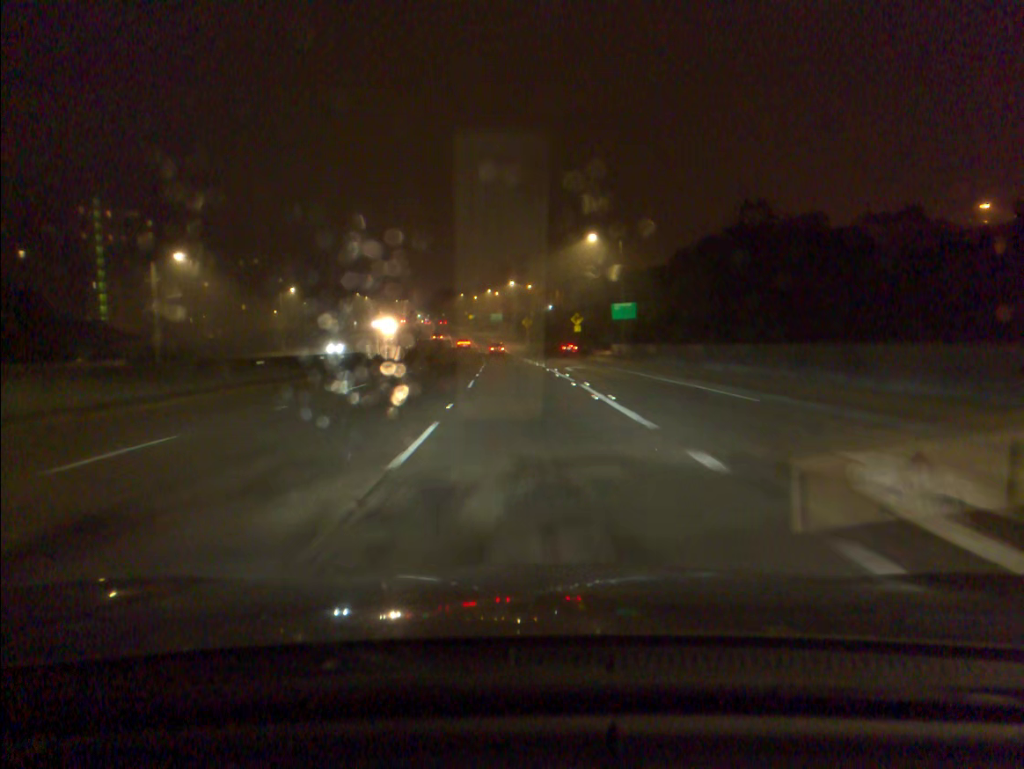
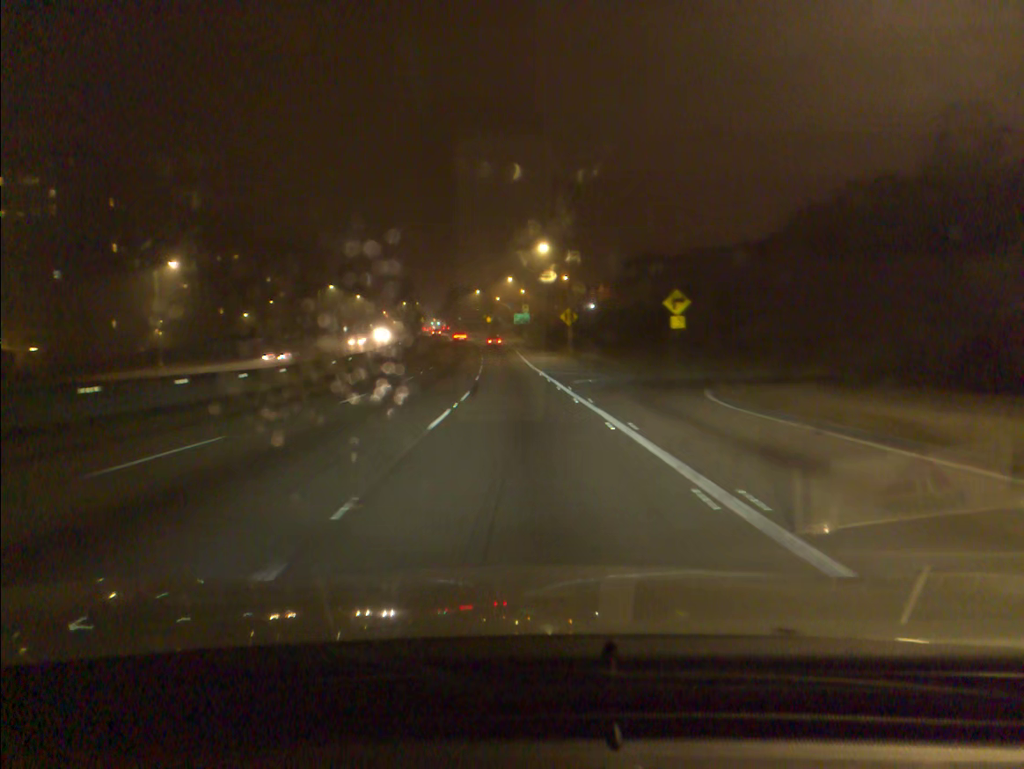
(-0.8, +50.2) m; -2°
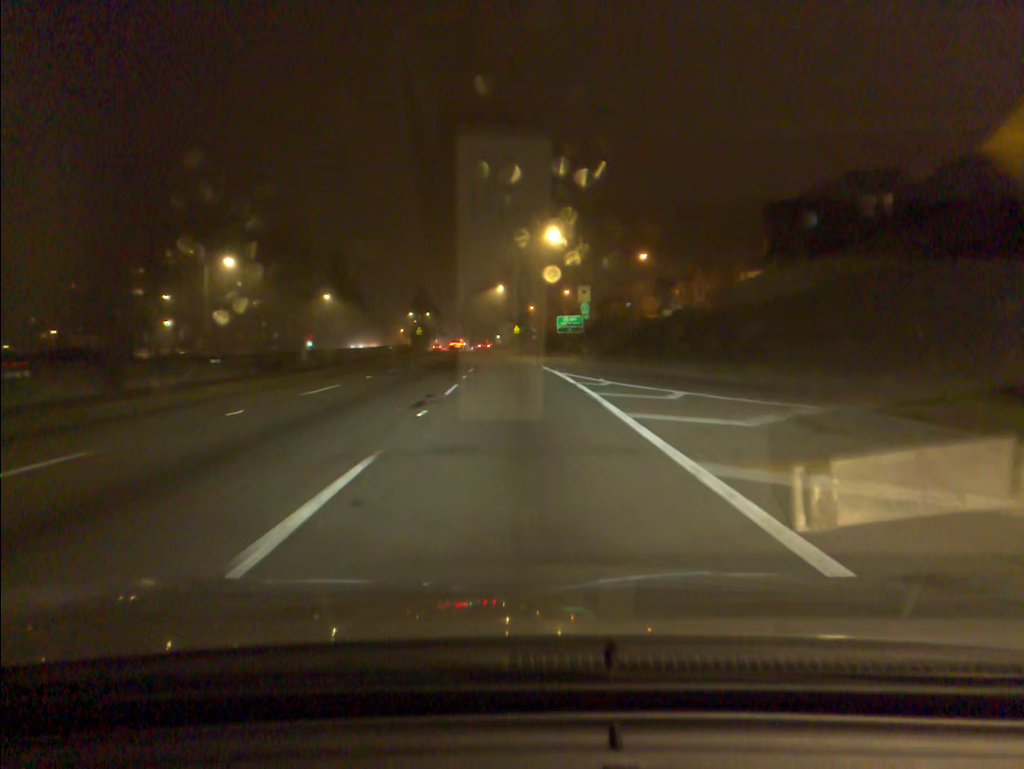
(-1.4, +63.5) m; -3°
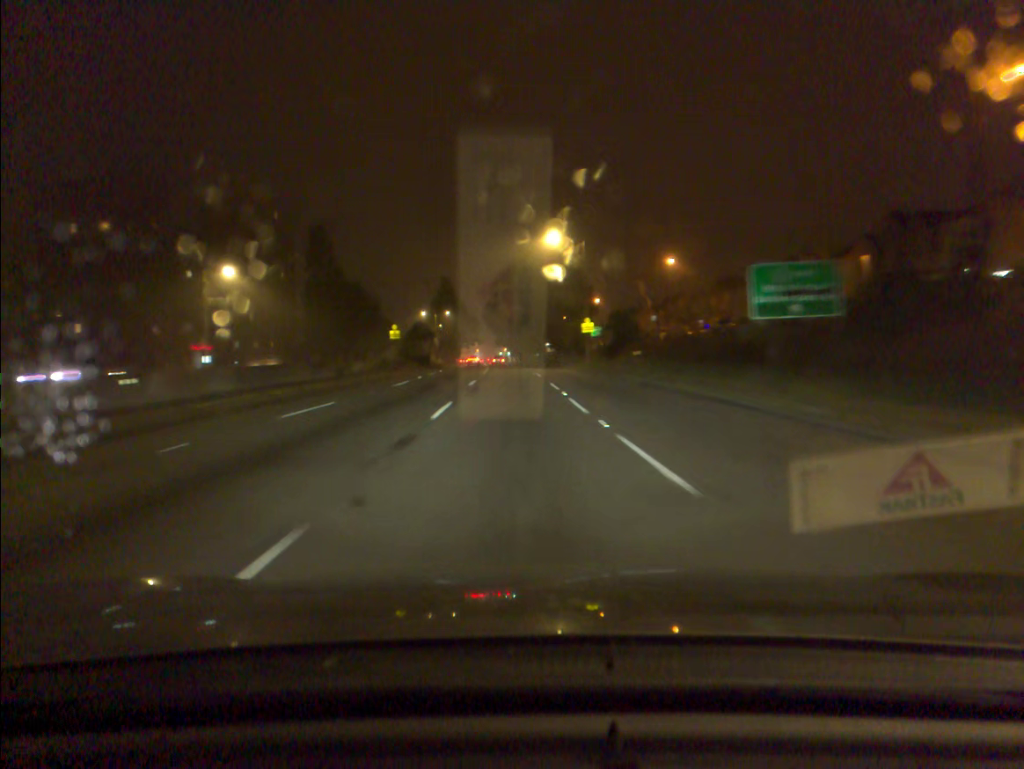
(-1.9, +63.2) m; -3°
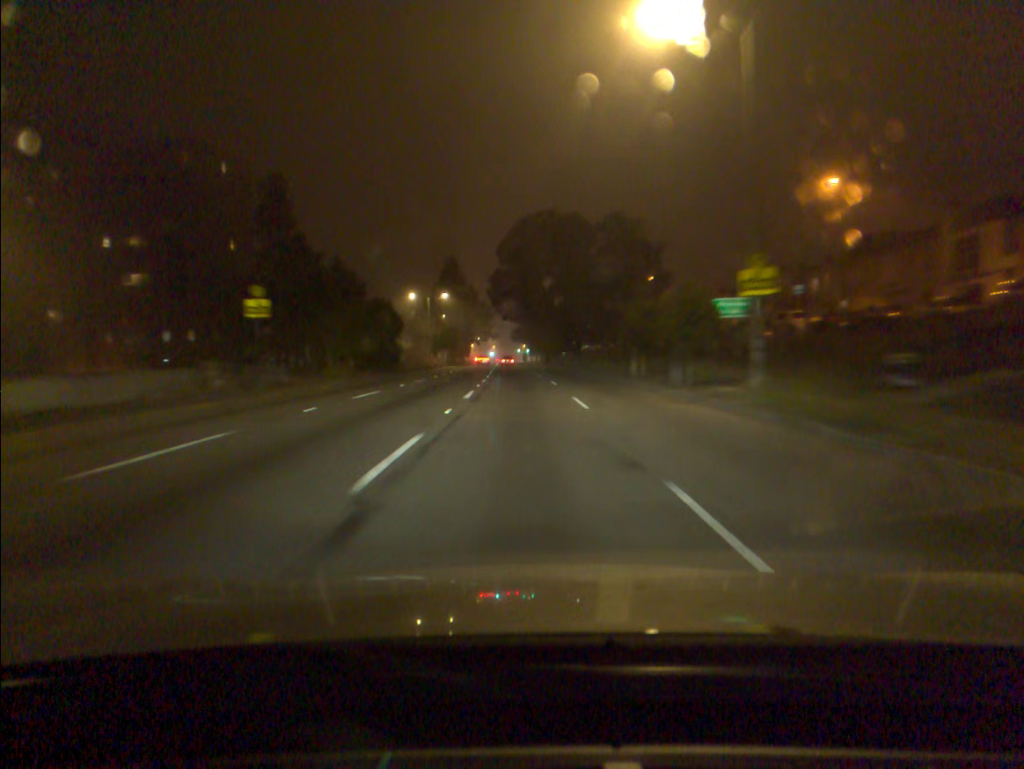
(-0.5, +37.7) m; -1°
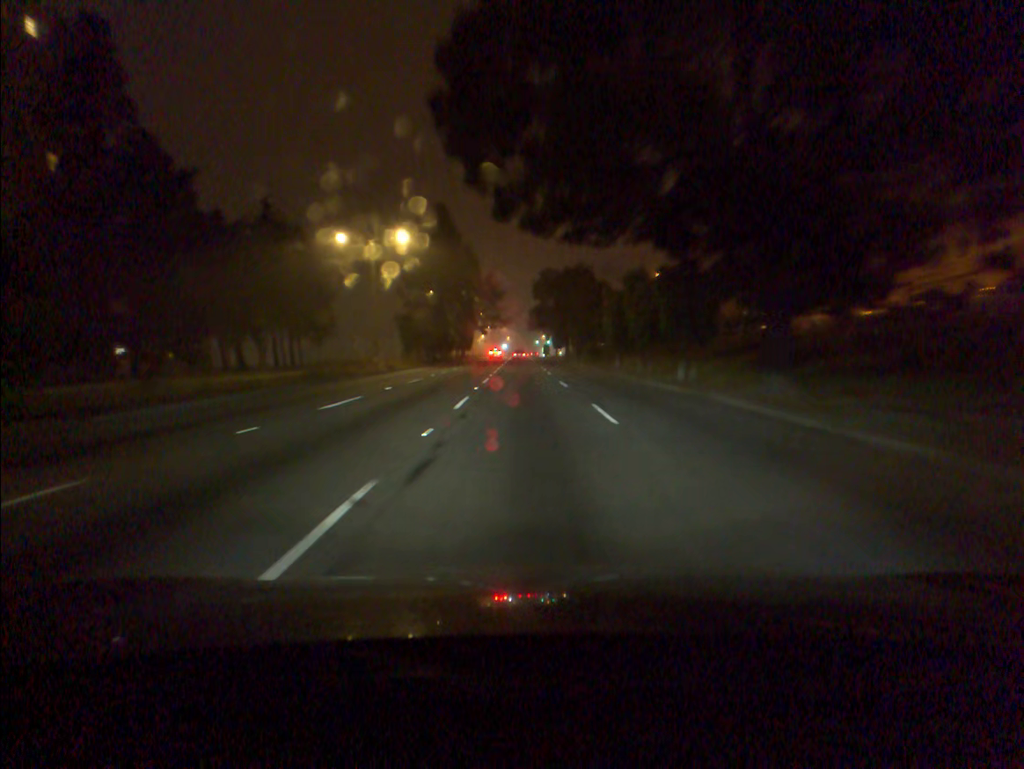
(-0.7, +48.8) m; -1°
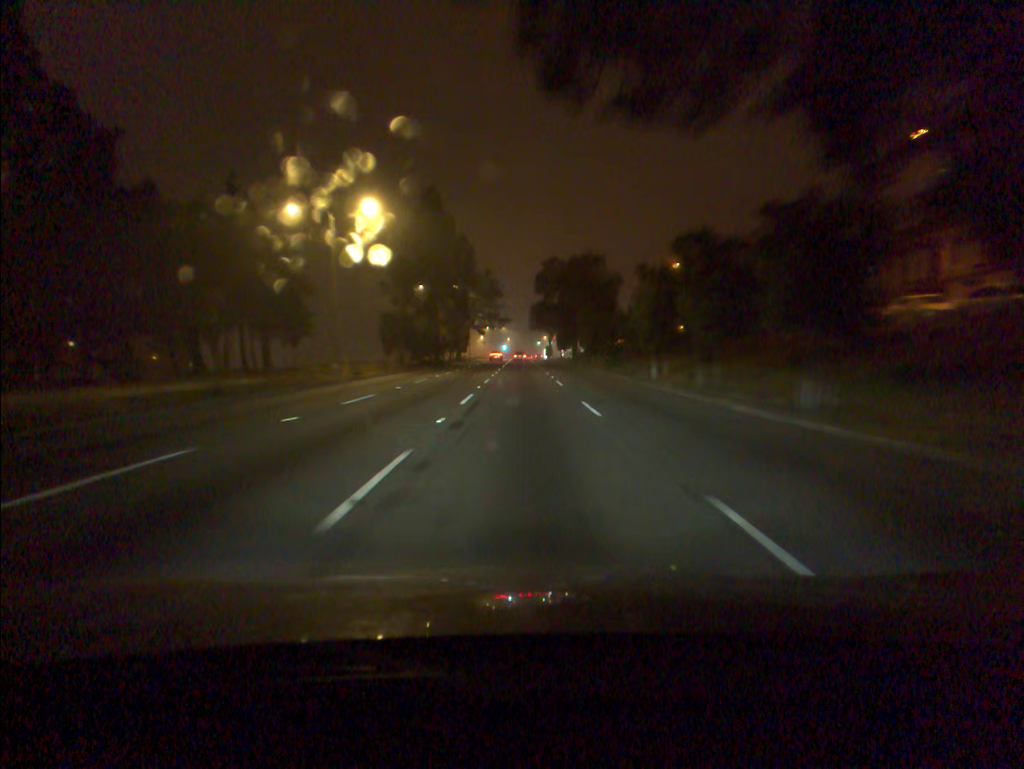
(0.0, +12.0) m; 0°
